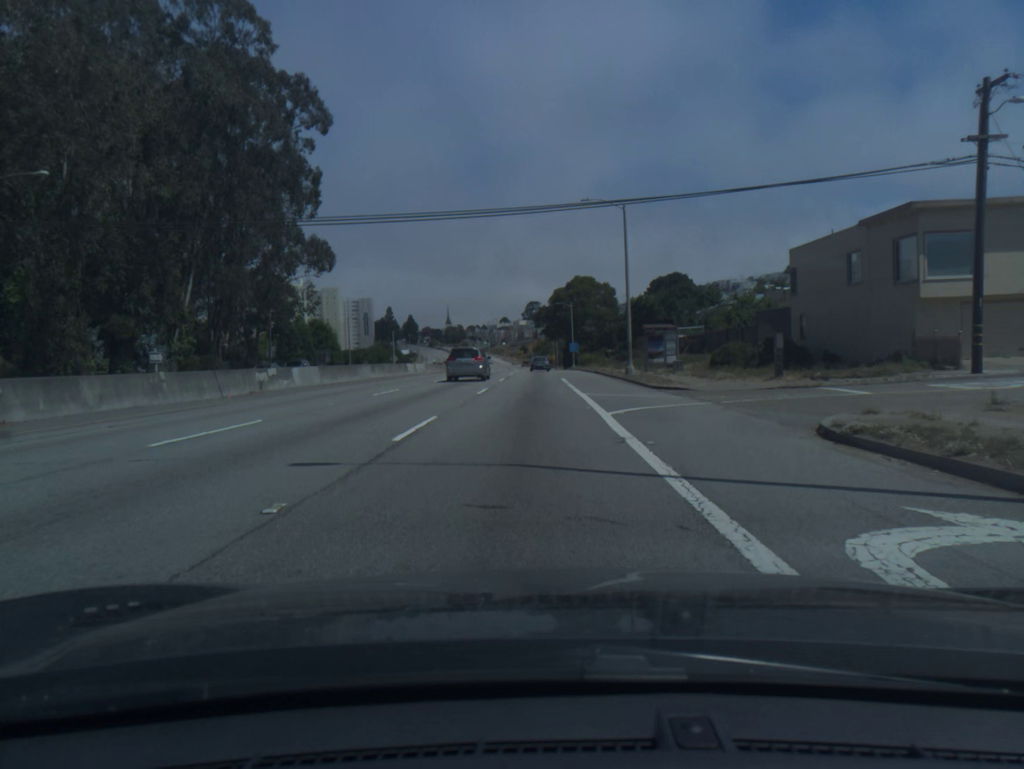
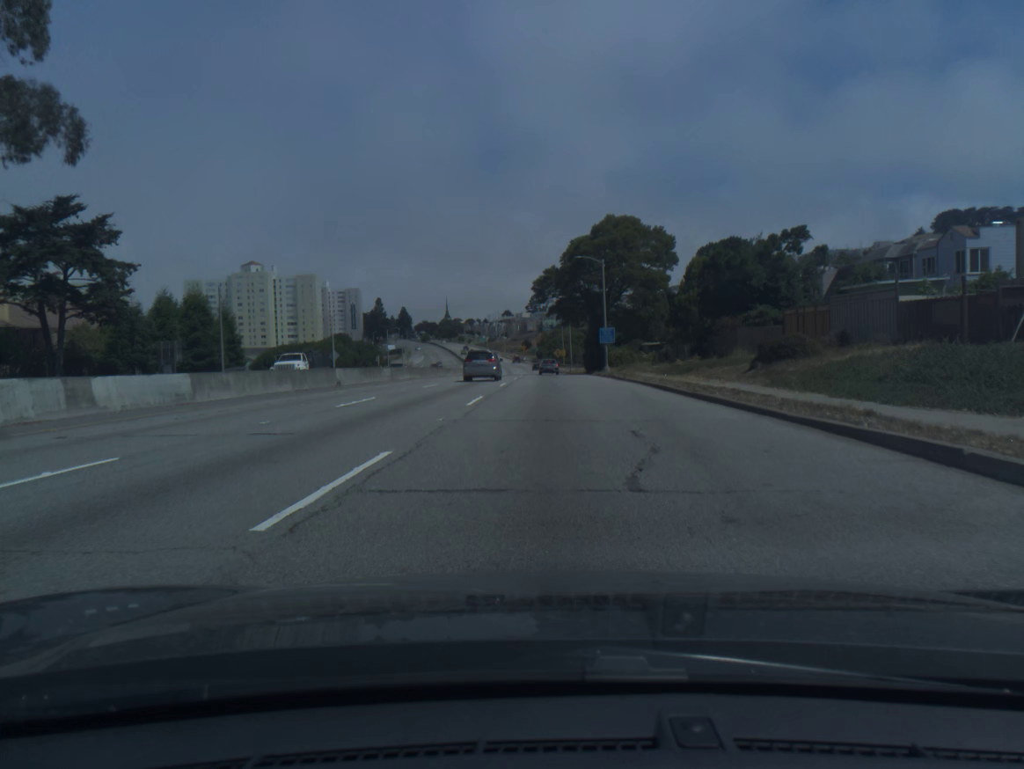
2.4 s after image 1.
(-0.2, +50.1) m; 0°
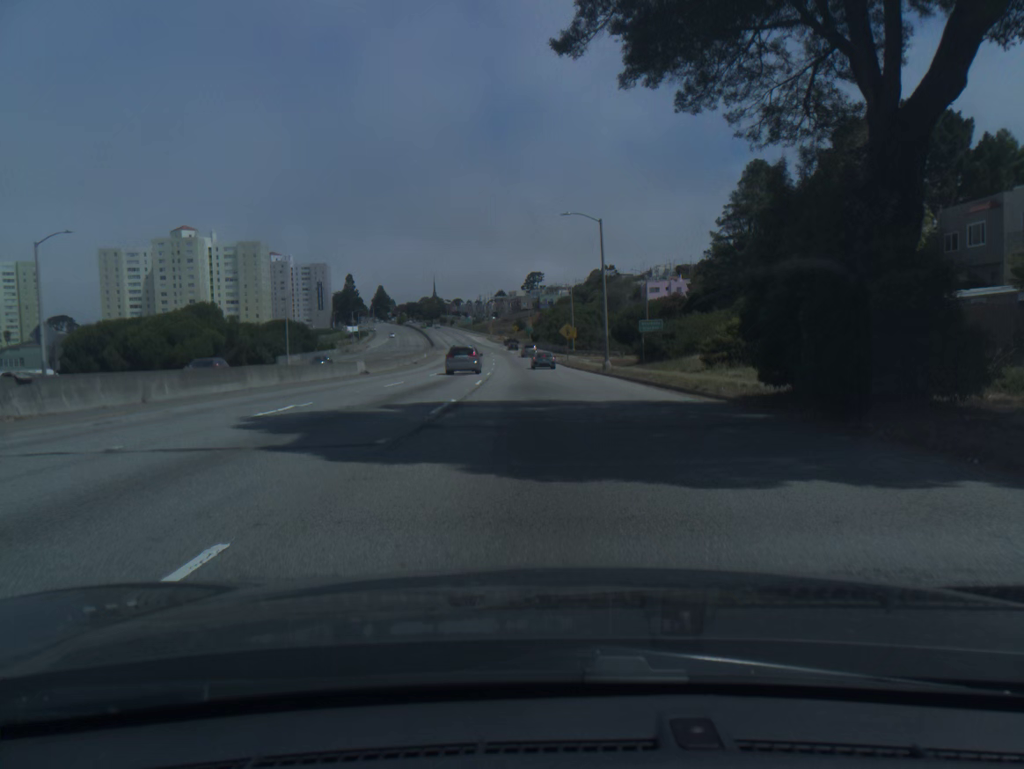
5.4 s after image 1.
(+0.1, +64.2) m; 0°
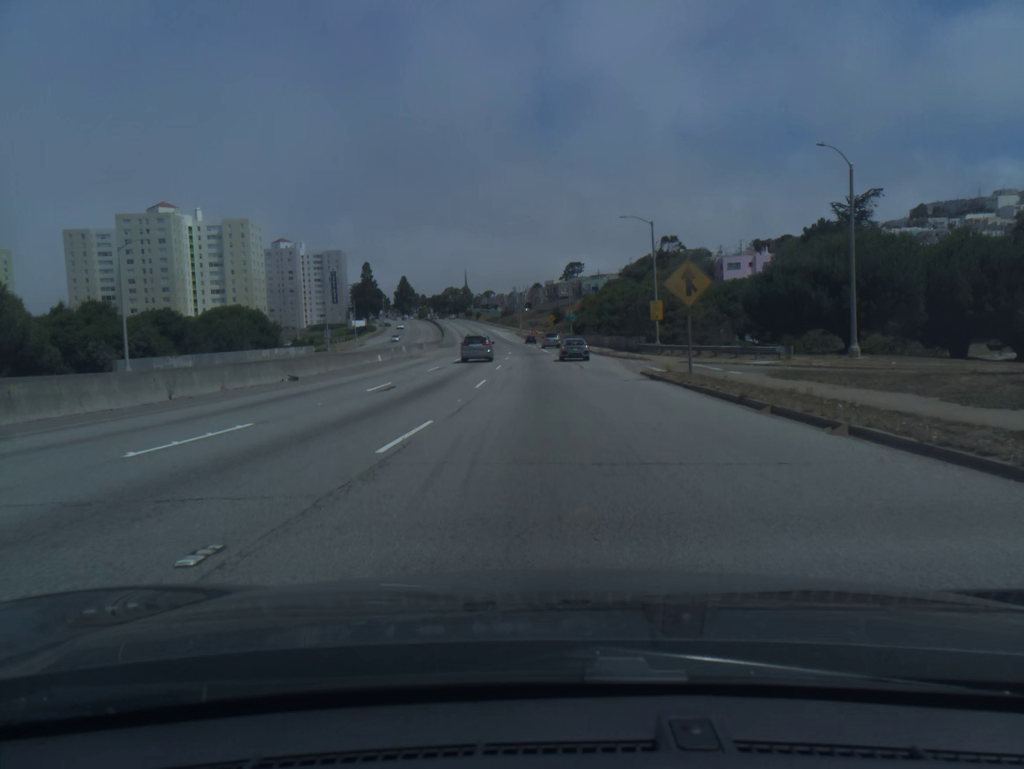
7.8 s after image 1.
(-1.1, +49.5) m; -3°
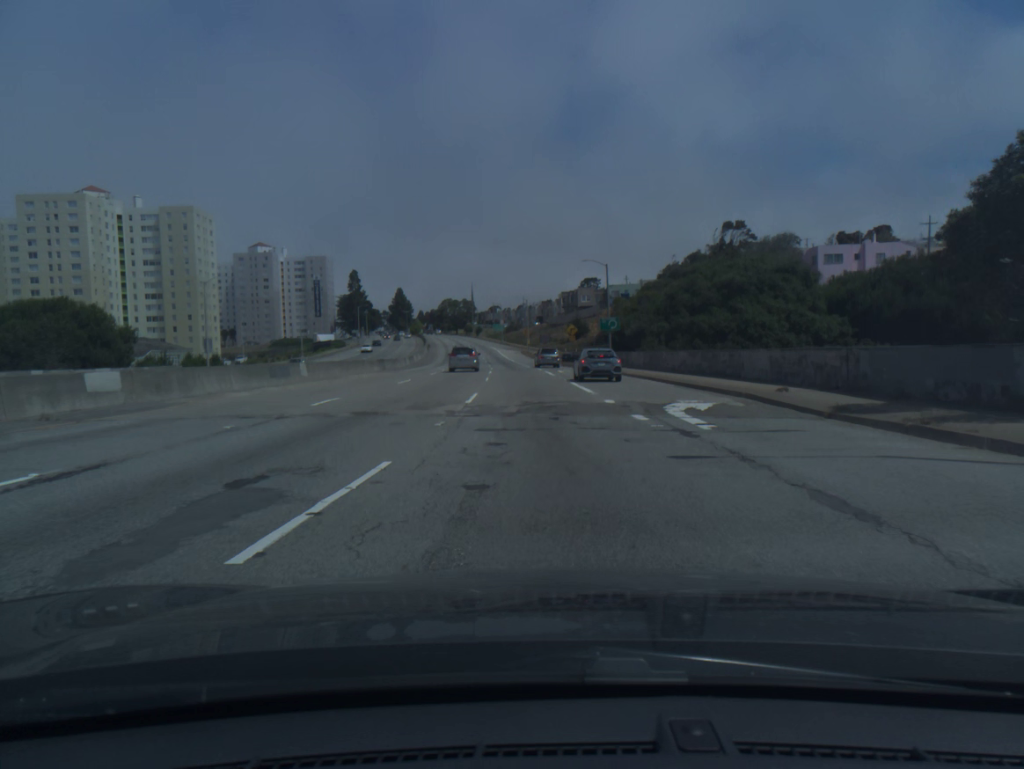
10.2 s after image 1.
(-0.6, +50.0) m; -1°
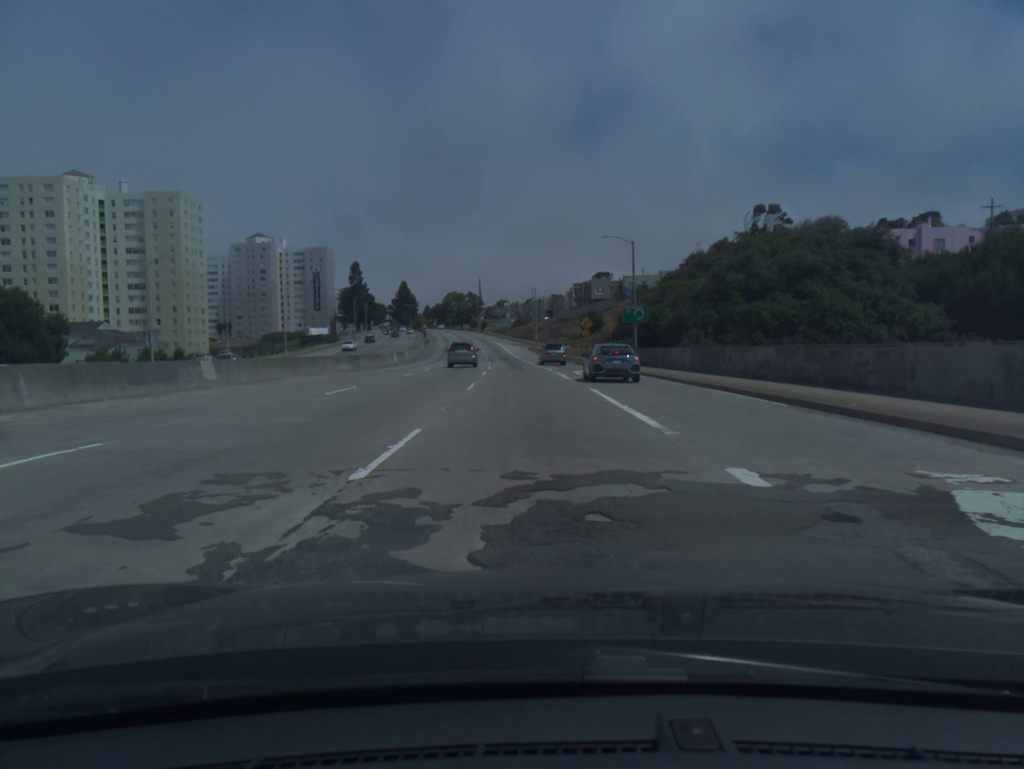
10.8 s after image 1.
(-0.1, +12.4) m; -1°
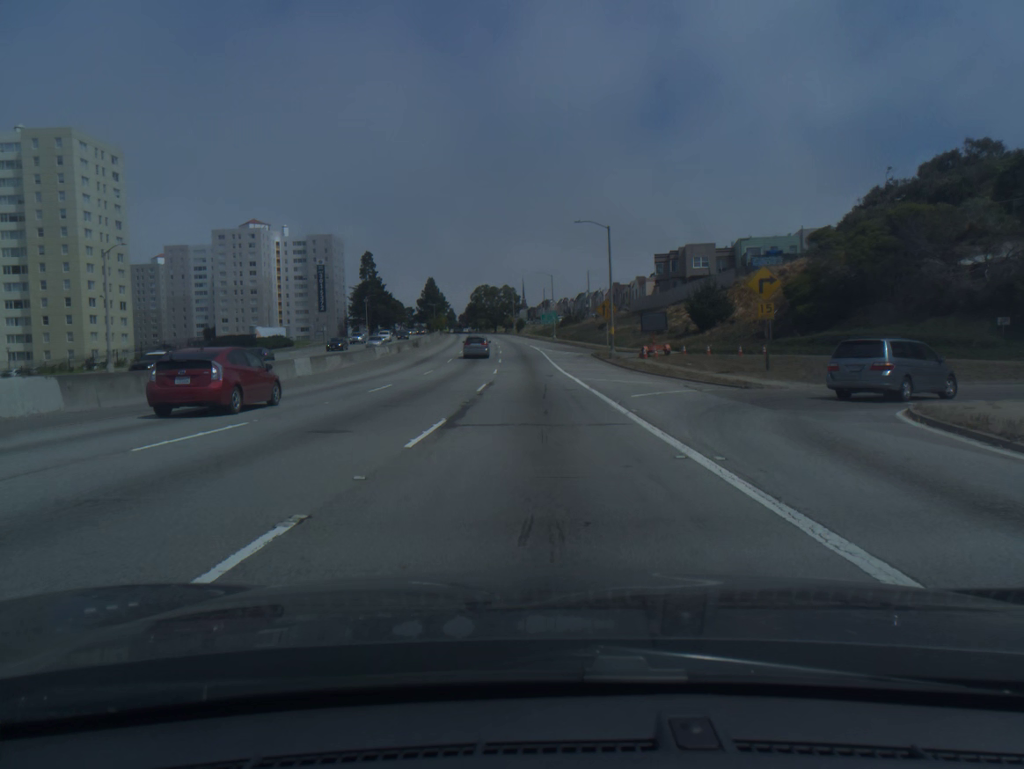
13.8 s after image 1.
(-2.1, +62.3) m; -3°
